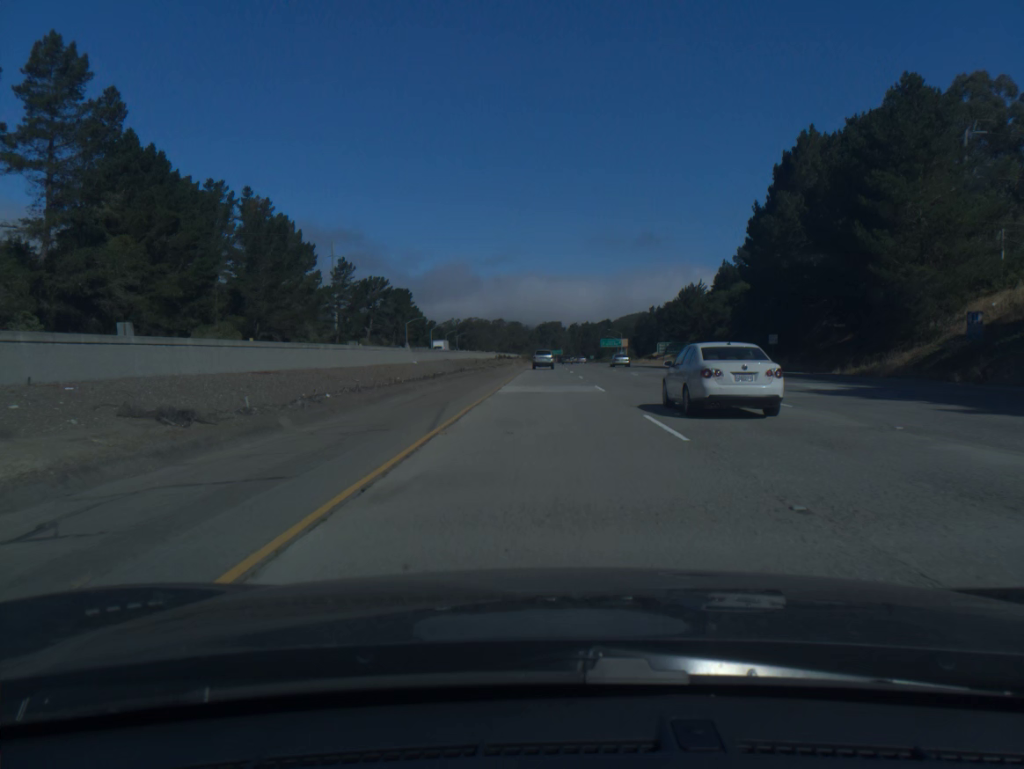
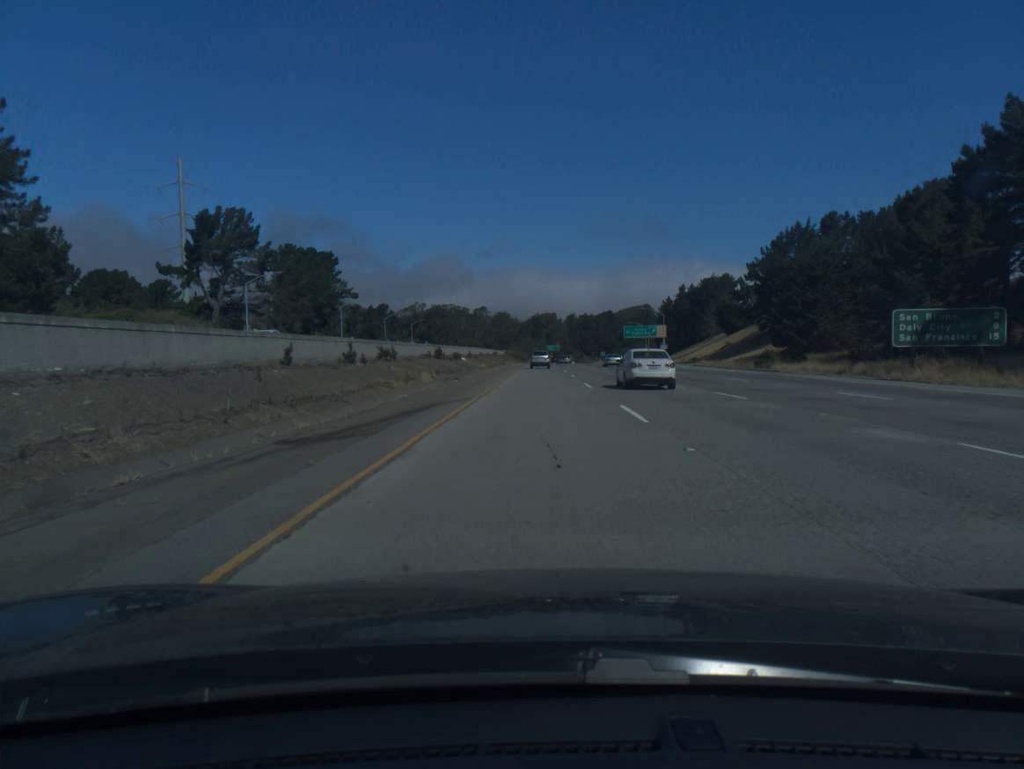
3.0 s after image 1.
(+0.5, +99.2) m; +1°
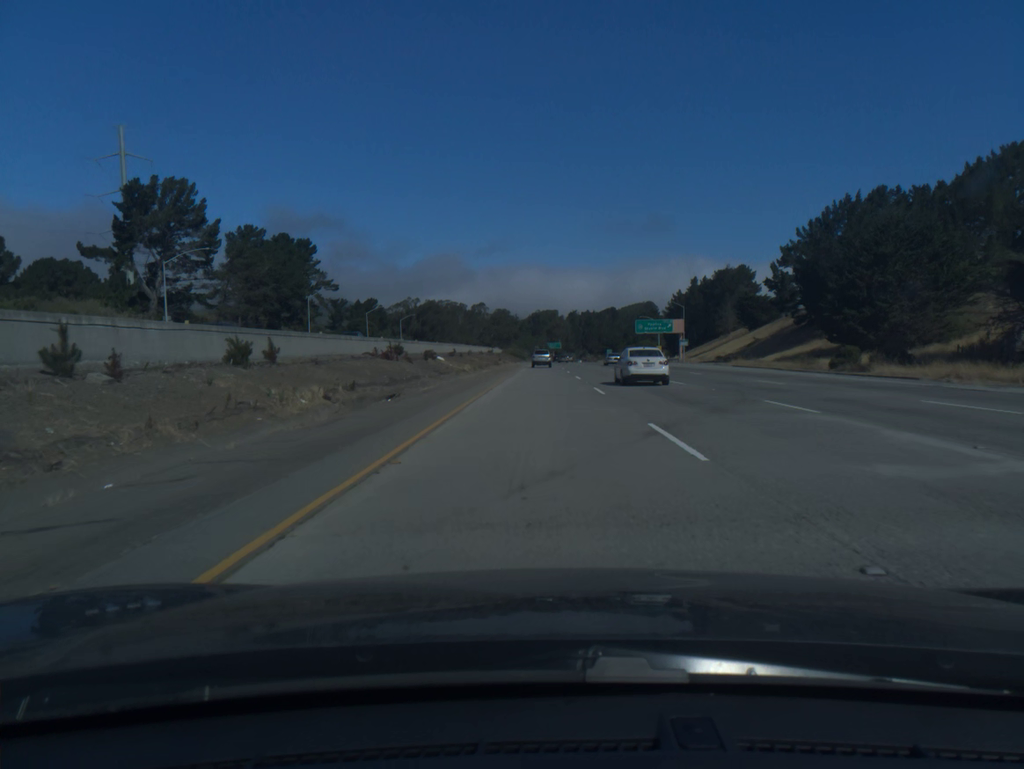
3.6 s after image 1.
(0.0, +20.0) m; 0°
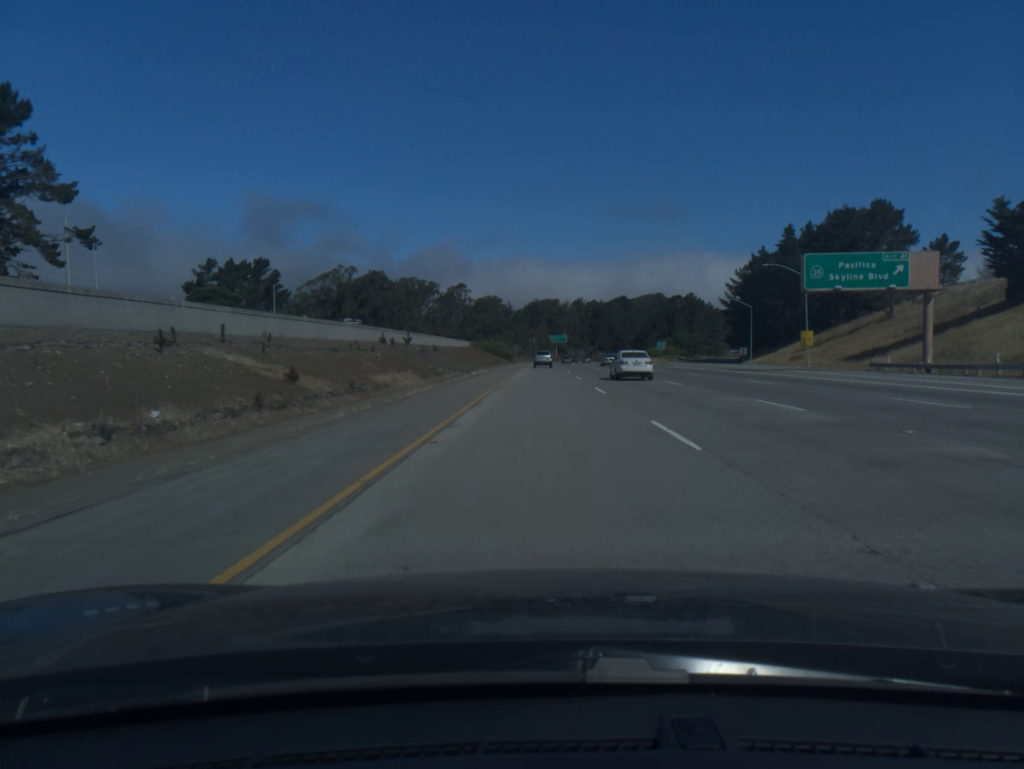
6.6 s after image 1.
(-0.2, +101.2) m; 0°
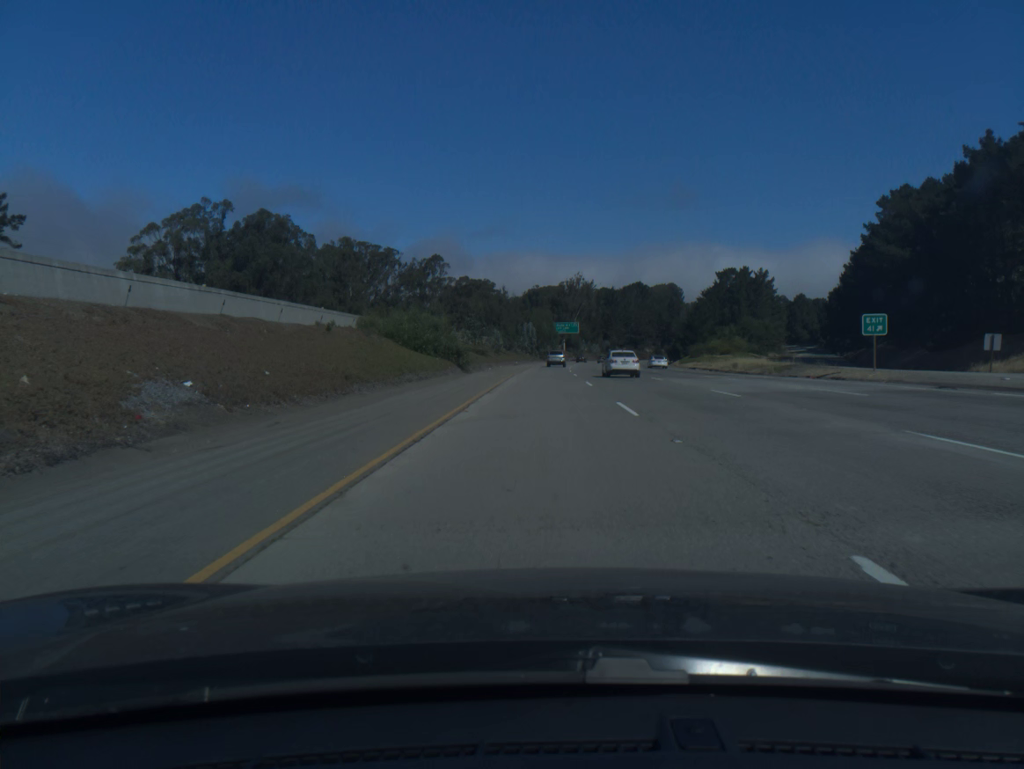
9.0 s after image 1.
(+0.1, +82.3) m; 0°
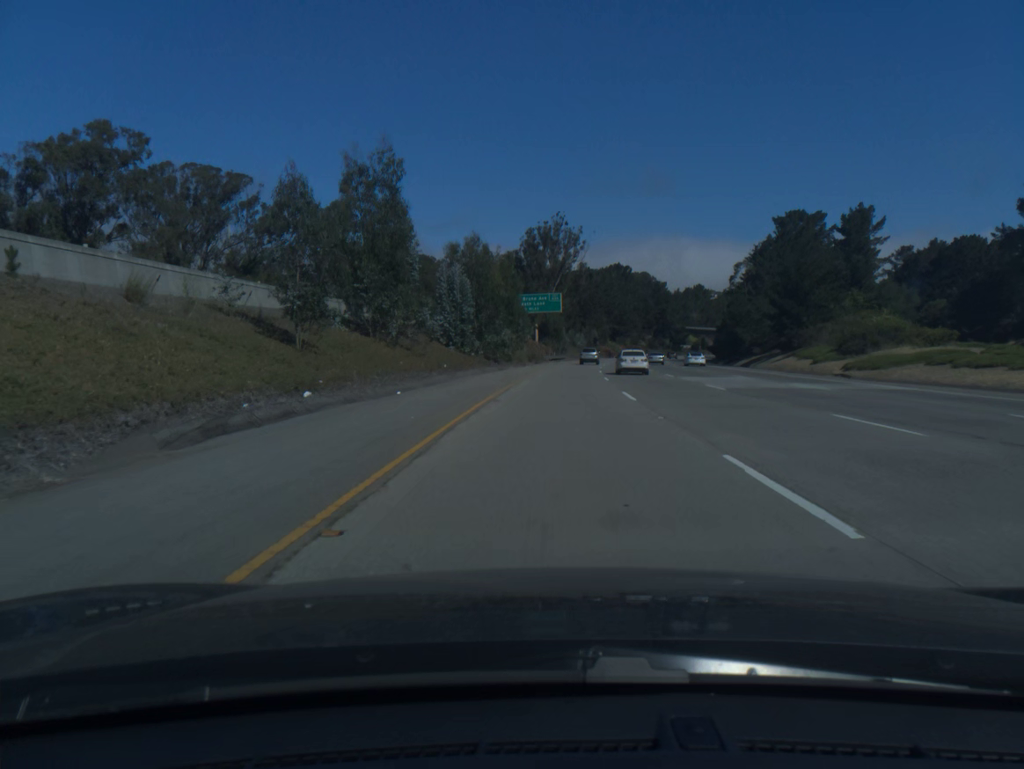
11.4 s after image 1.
(+0.9, +83.2) m; +2°
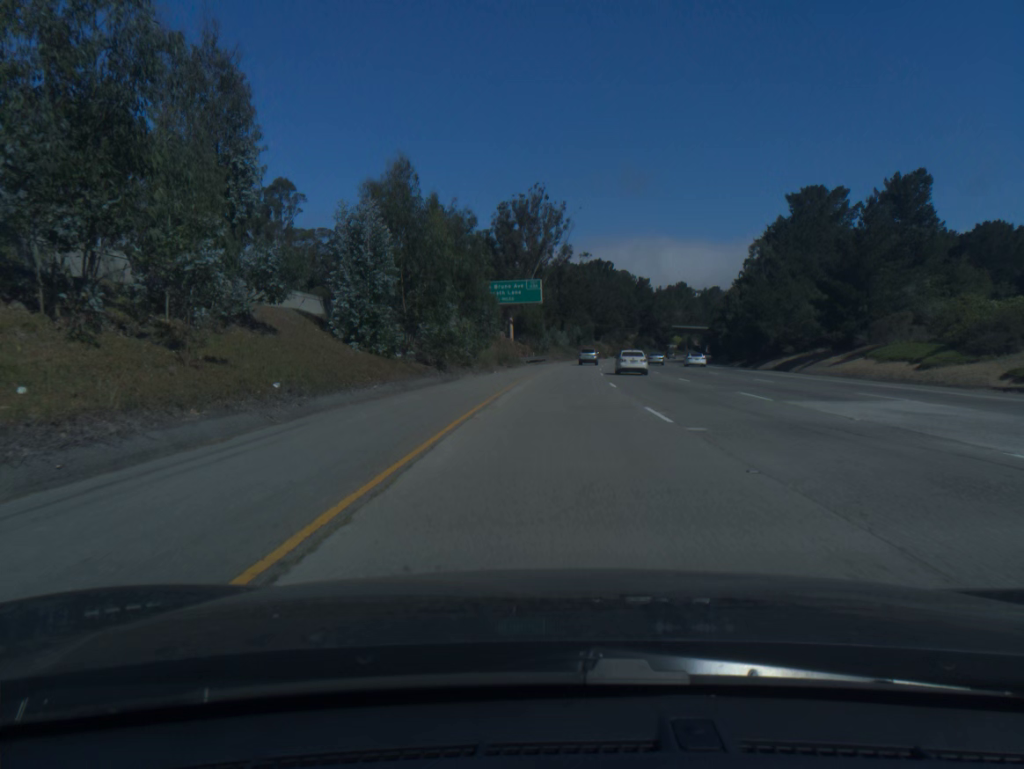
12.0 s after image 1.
(+0.3, +20.9) m; +2°
